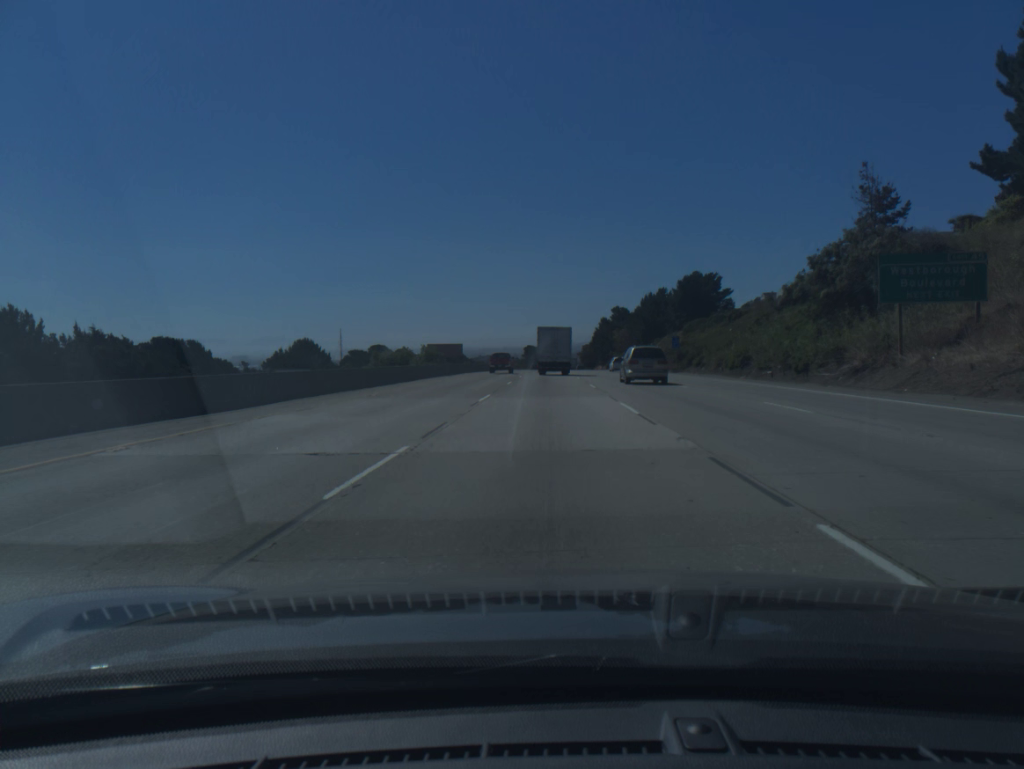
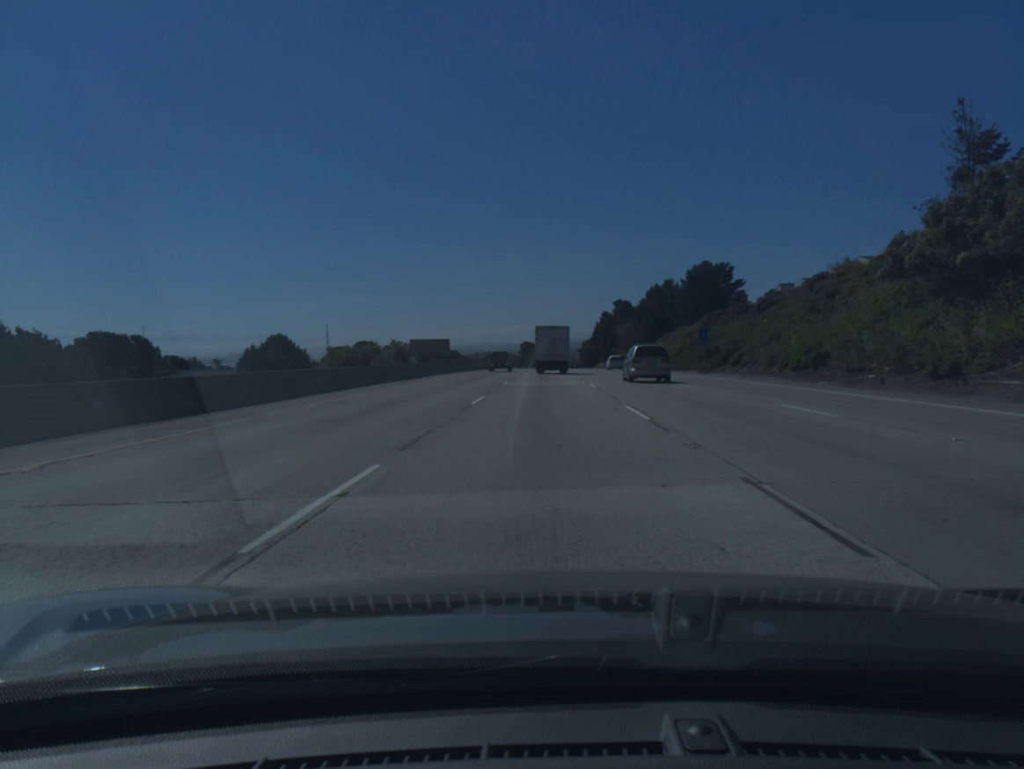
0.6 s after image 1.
(0.0, +16.3) m; 0°
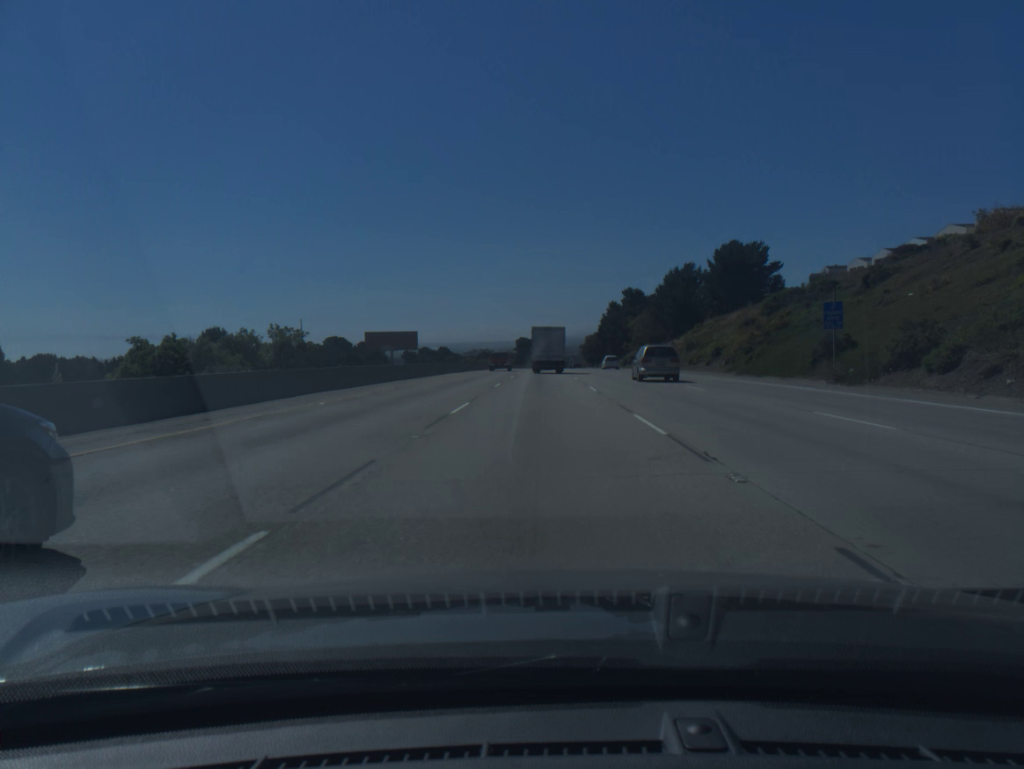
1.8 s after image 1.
(+0.1, +32.5) m; 0°
